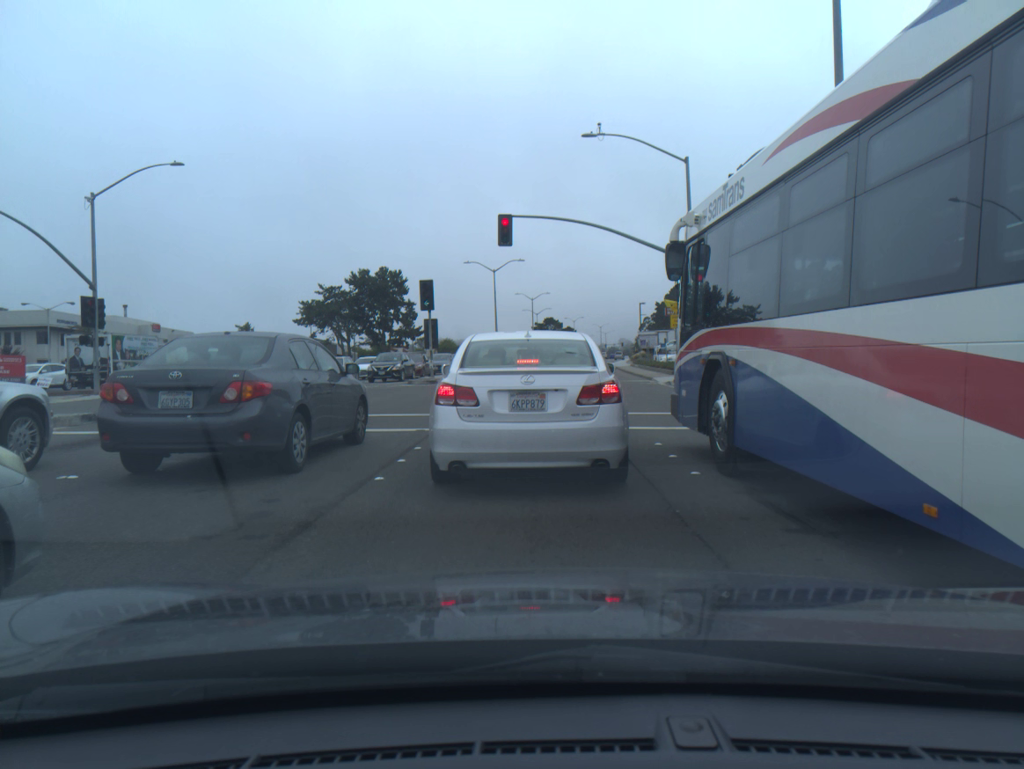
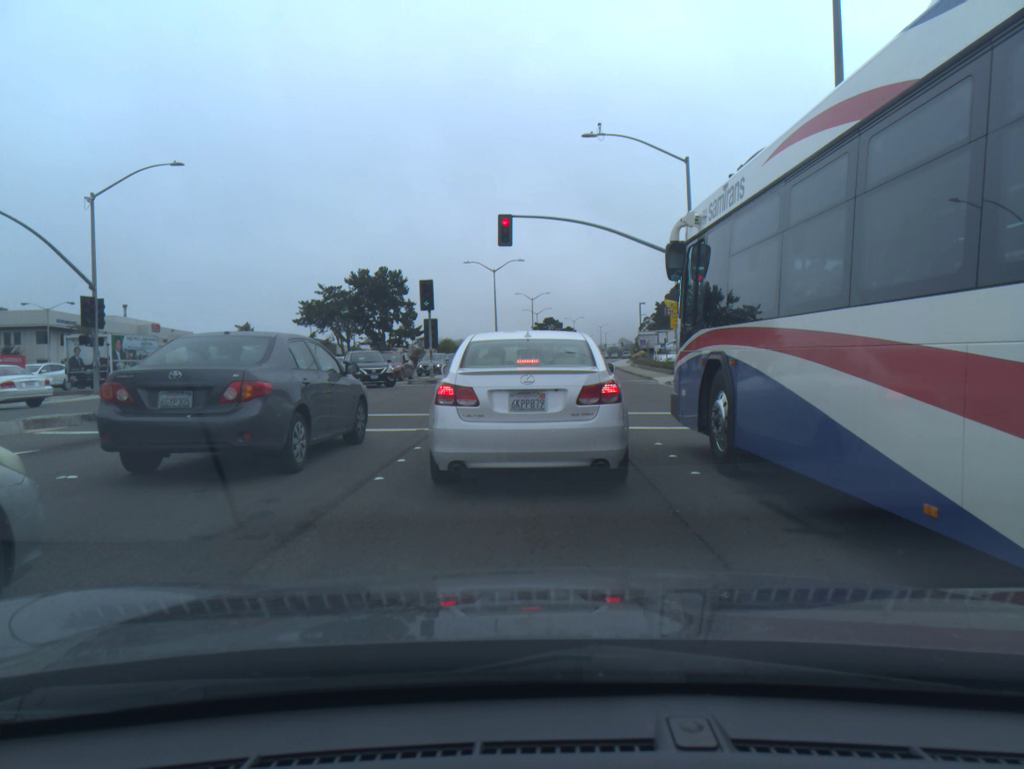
(+0.1, 0.0) m; 0°
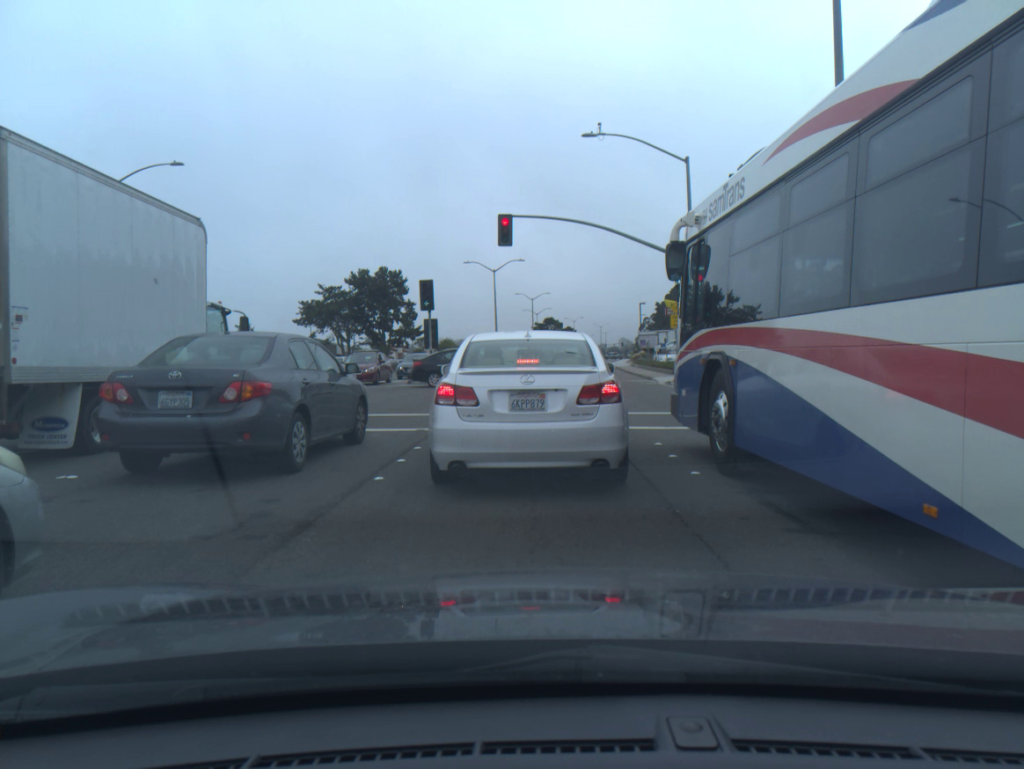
(0.0, 0.0) m; 0°
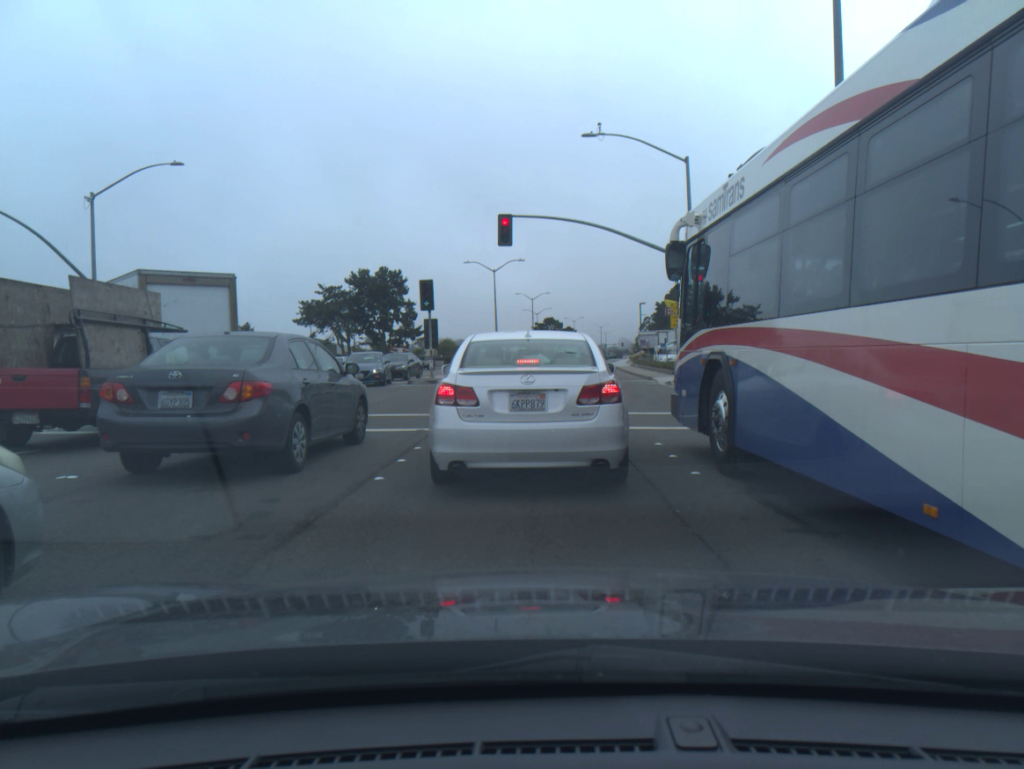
(0.0, 0.0) m; 0°
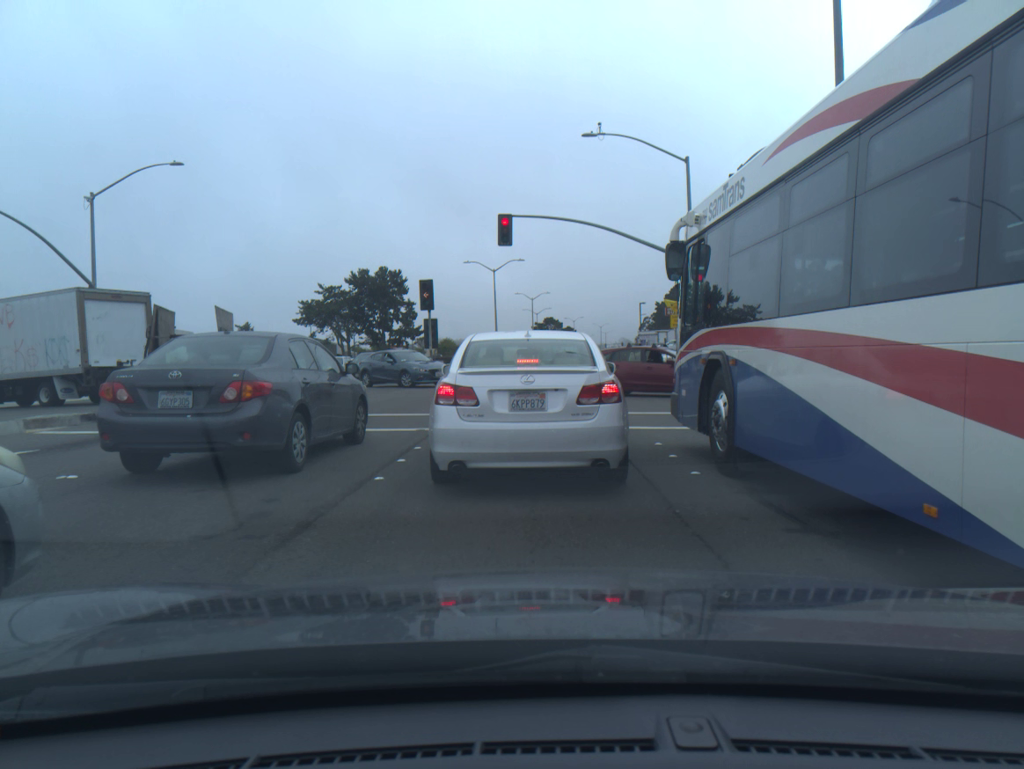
(0.0, 0.0) m; 0°
